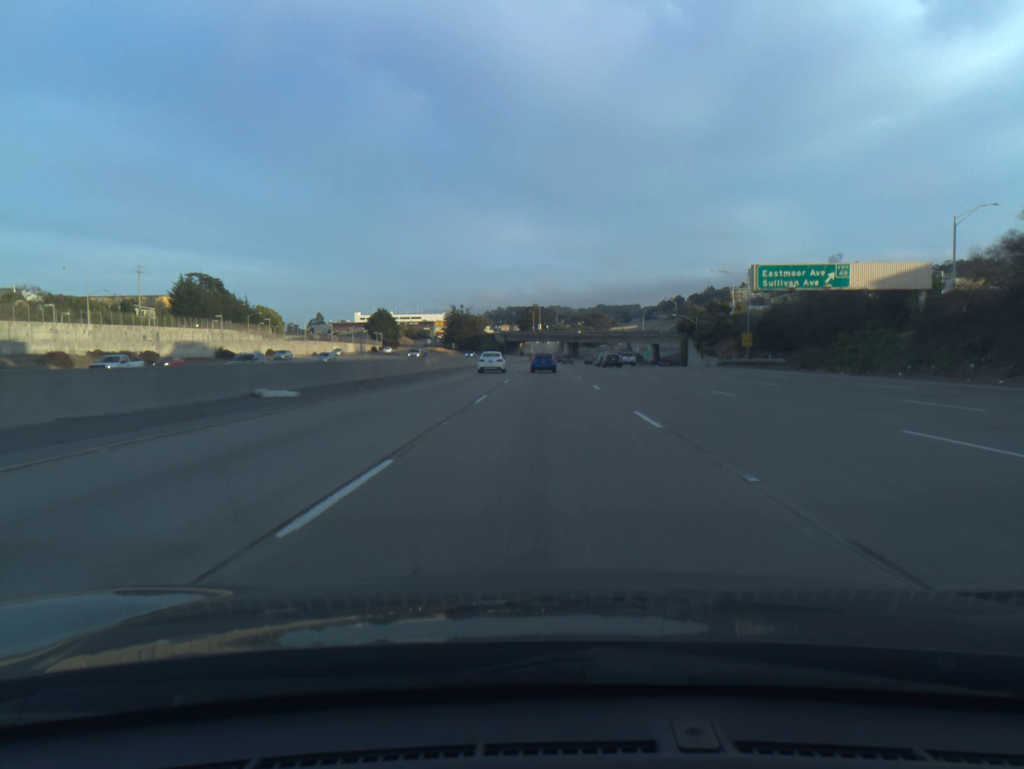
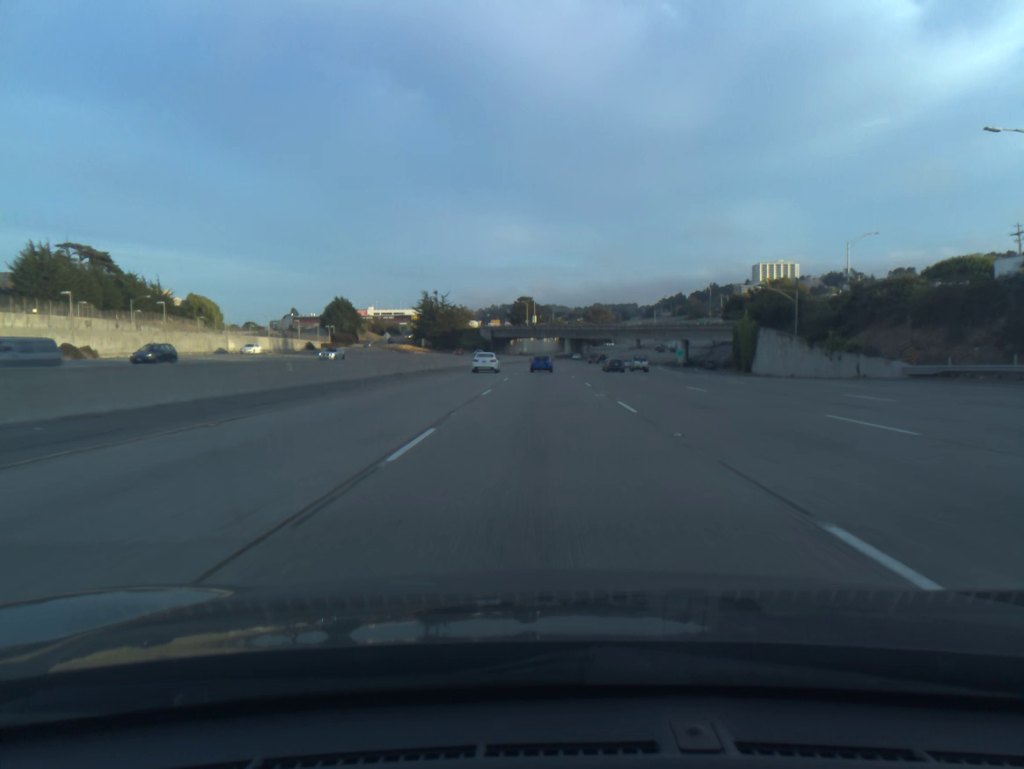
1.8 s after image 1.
(+0.1, +55.1) m; 0°
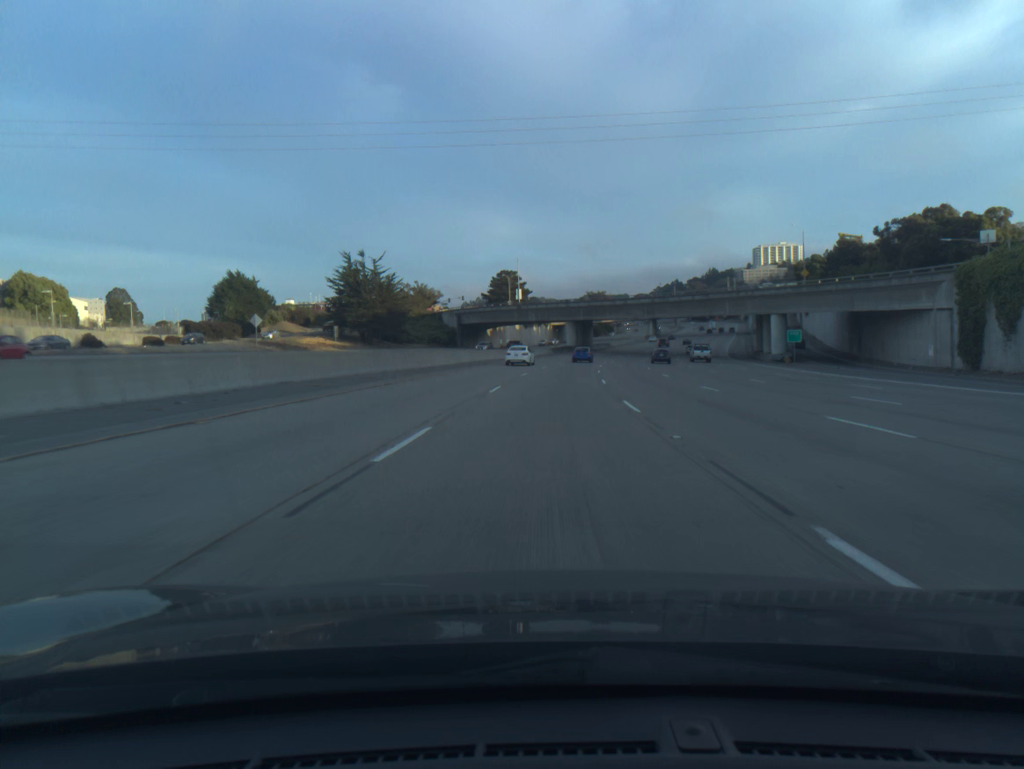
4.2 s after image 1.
(+0.1, +73.5) m; +1°
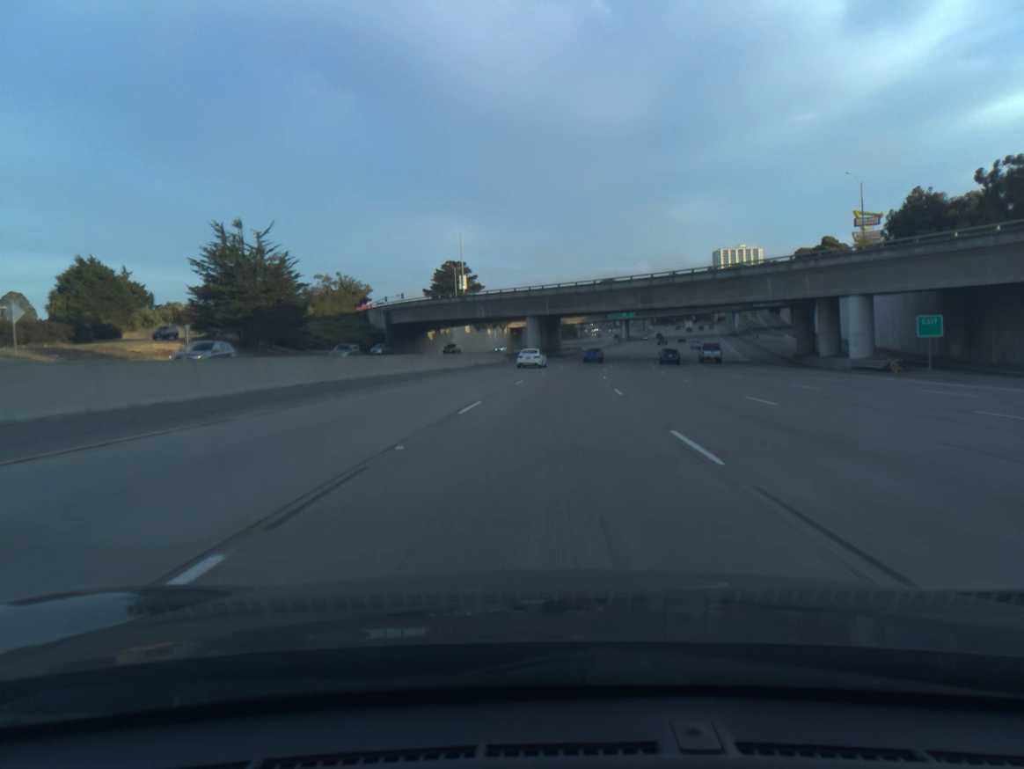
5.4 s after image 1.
(+0.8, +36.7) m; +3°
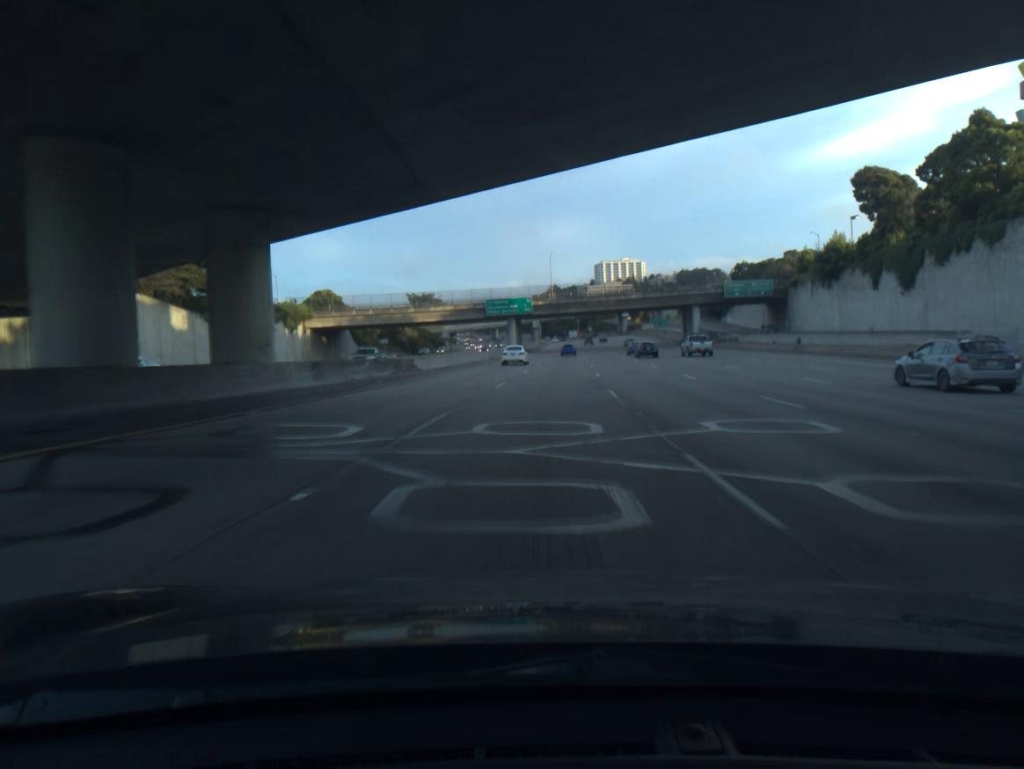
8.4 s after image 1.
(+7.3, +91.0) m; +9°
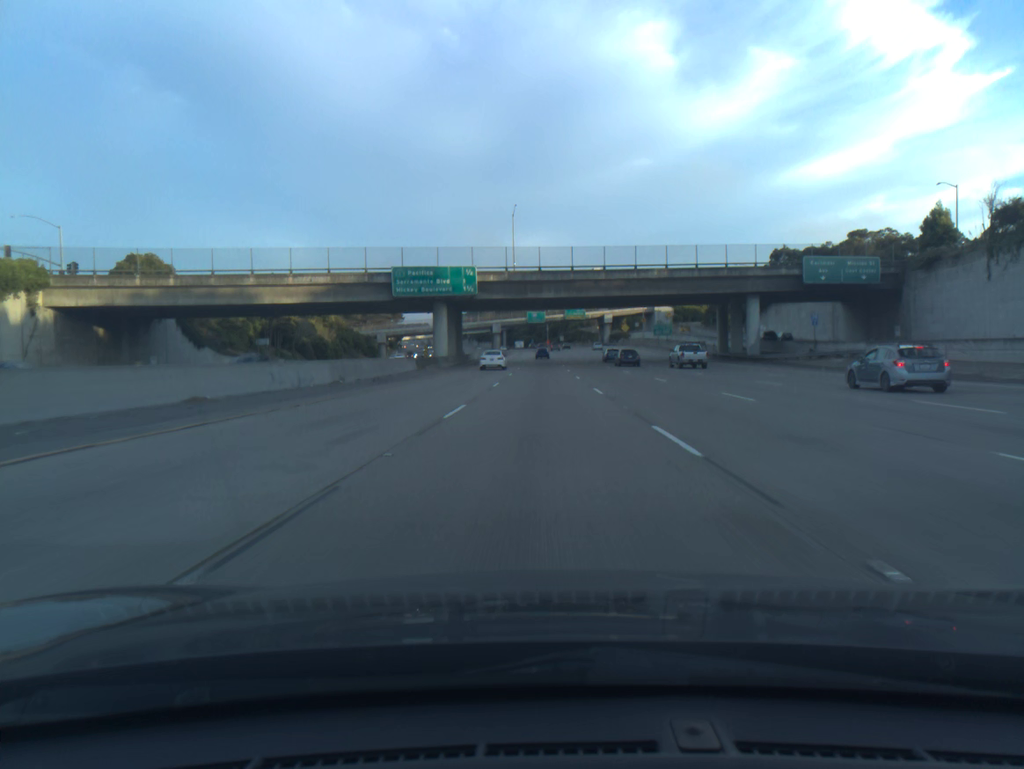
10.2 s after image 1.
(+1.5, +54.5) m; +2°
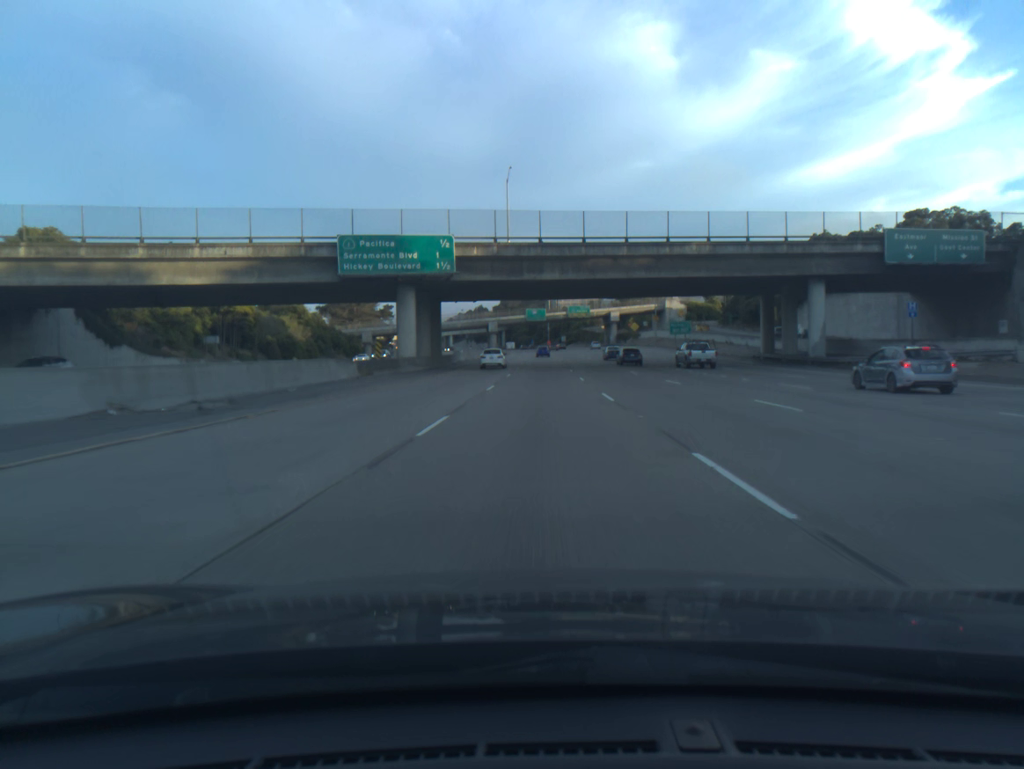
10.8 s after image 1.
(0.0, +18.1) m; 0°
